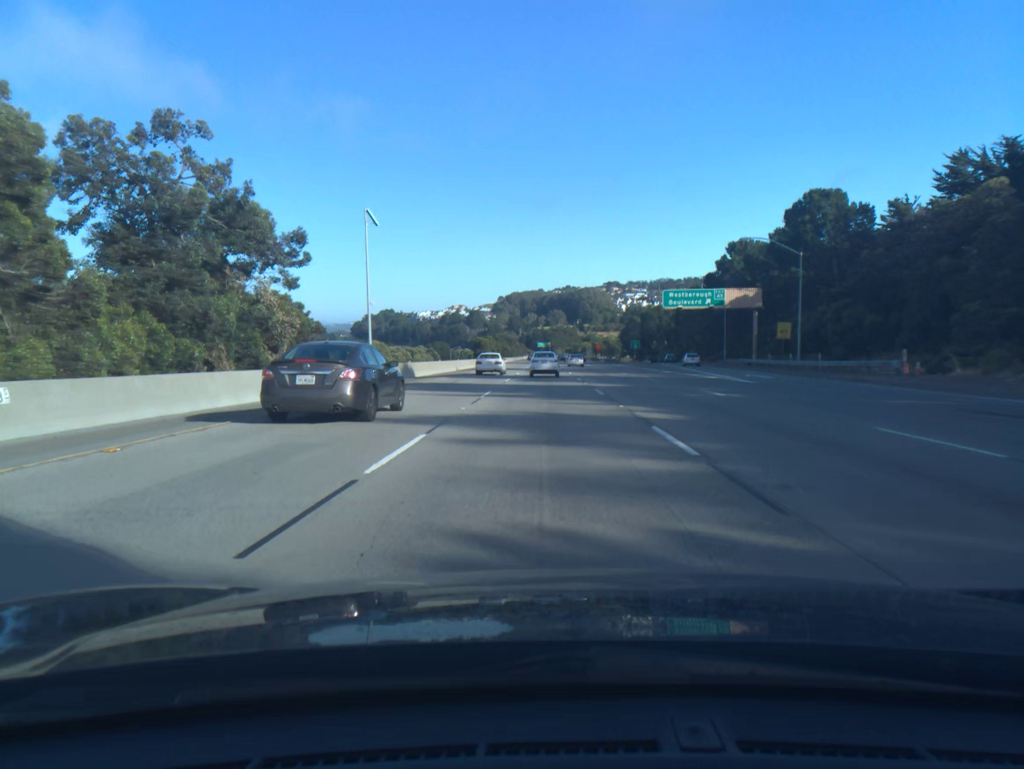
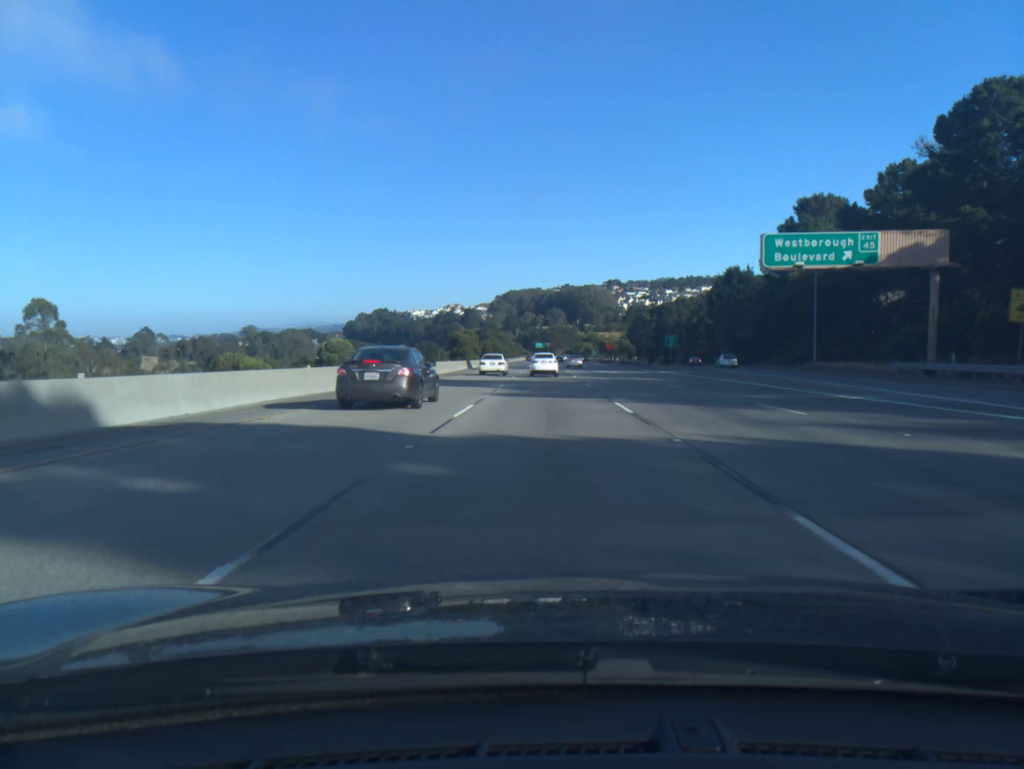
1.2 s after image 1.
(0.0, +36.5) m; 0°
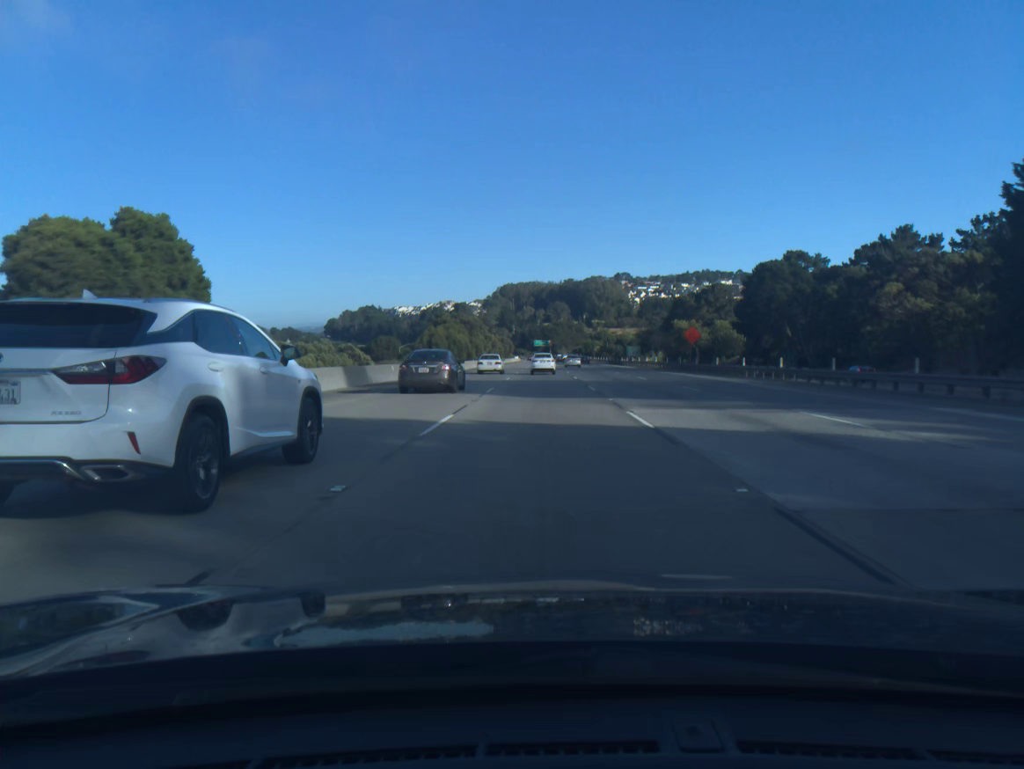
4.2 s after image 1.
(+0.2, +91.4) m; 0°
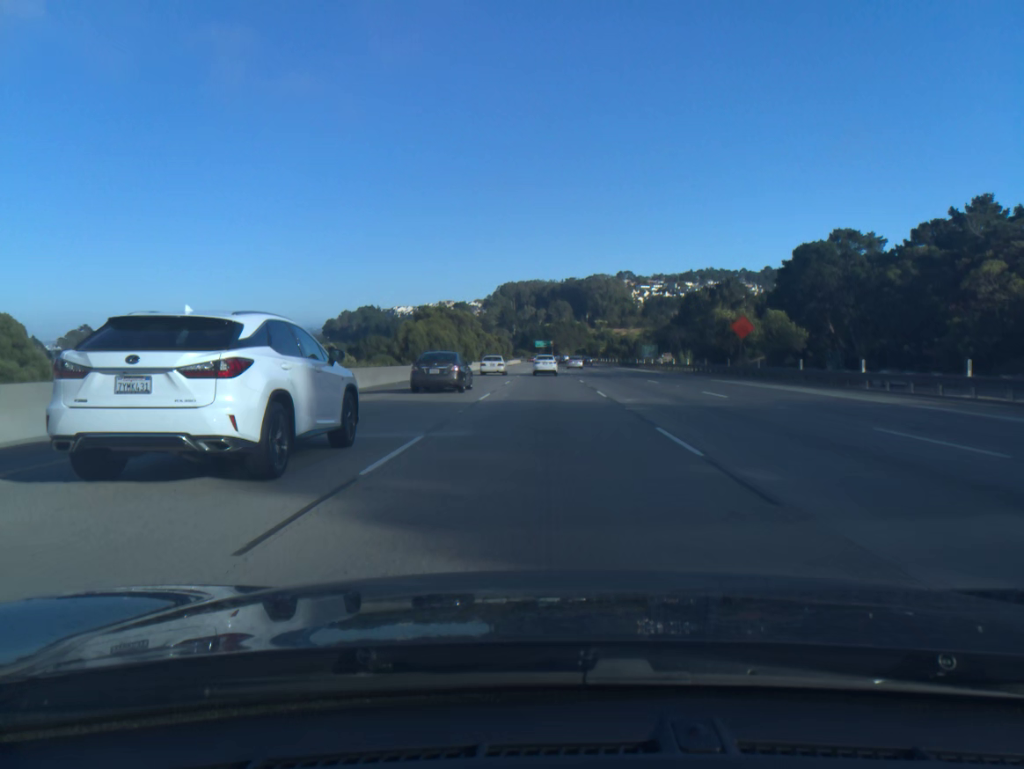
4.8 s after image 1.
(0.0, +18.3) m; 0°
